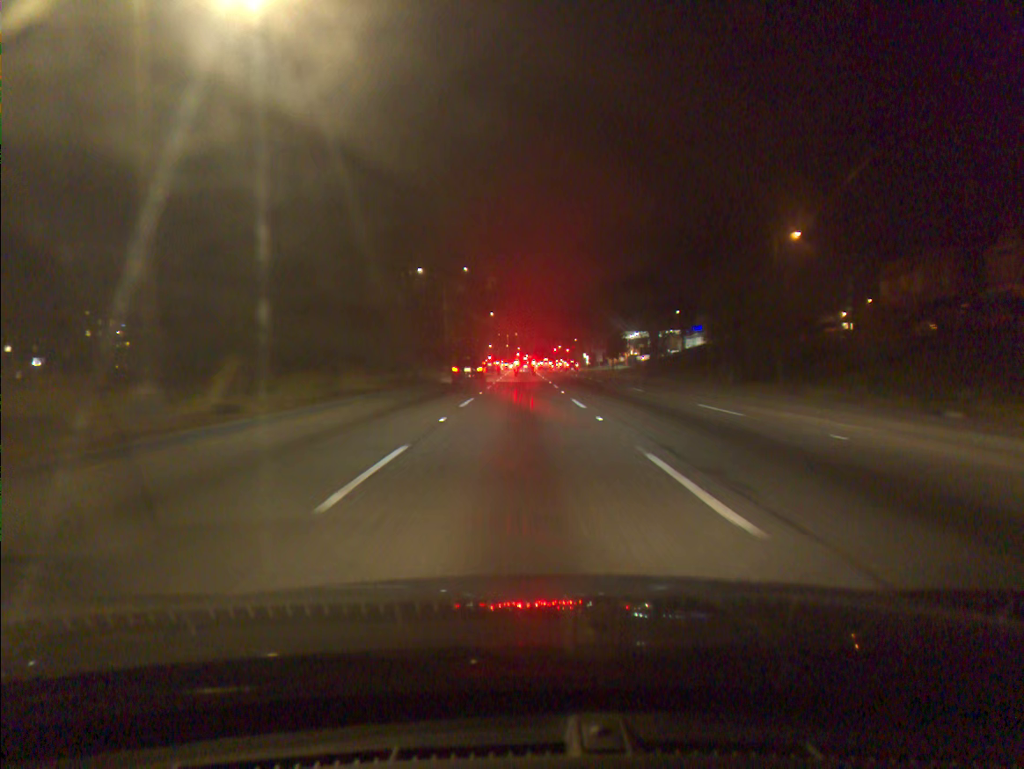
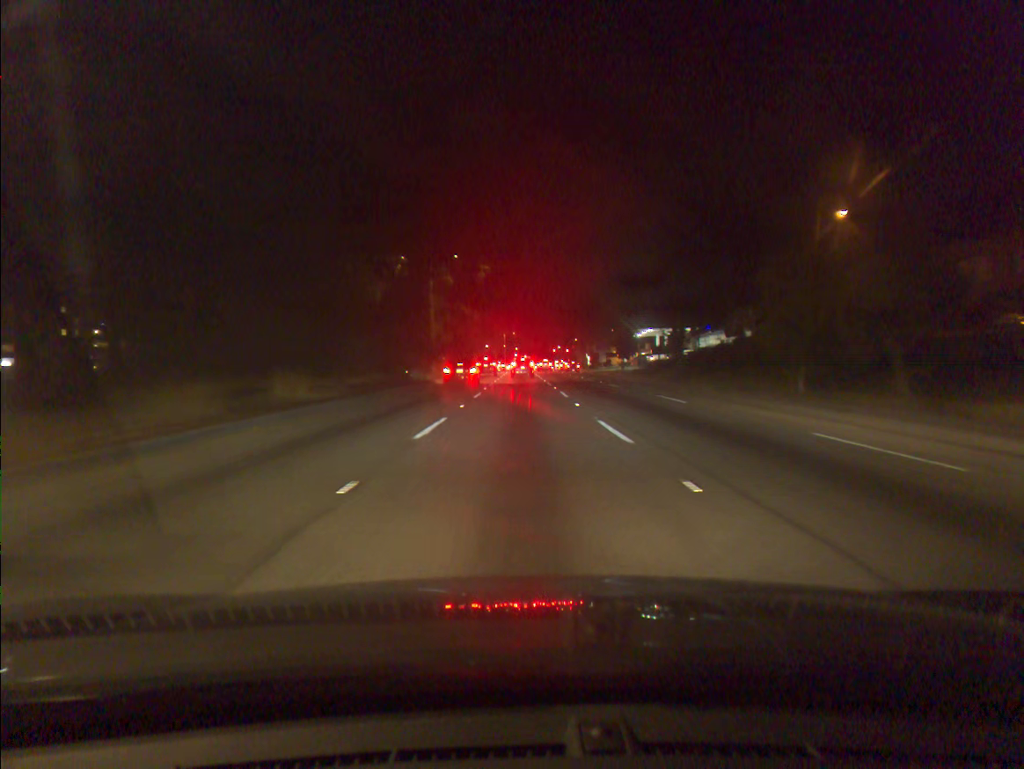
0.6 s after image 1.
(0.0, +8.8) m; 0°
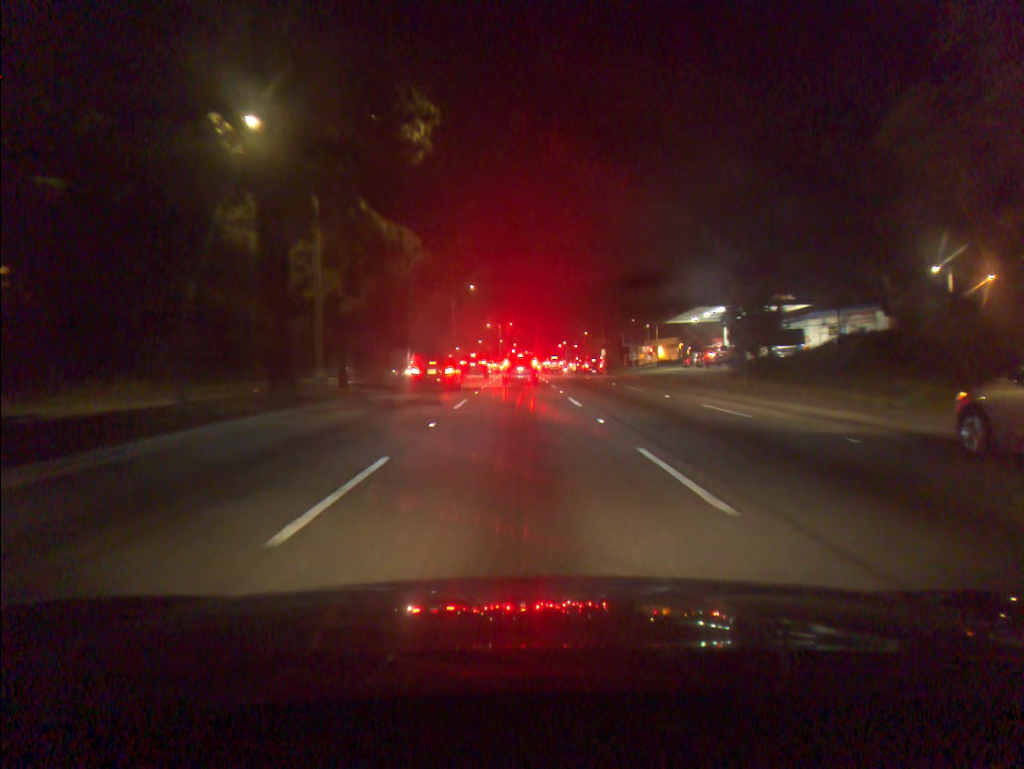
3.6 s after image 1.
(0.0, +36.3) m; 0°
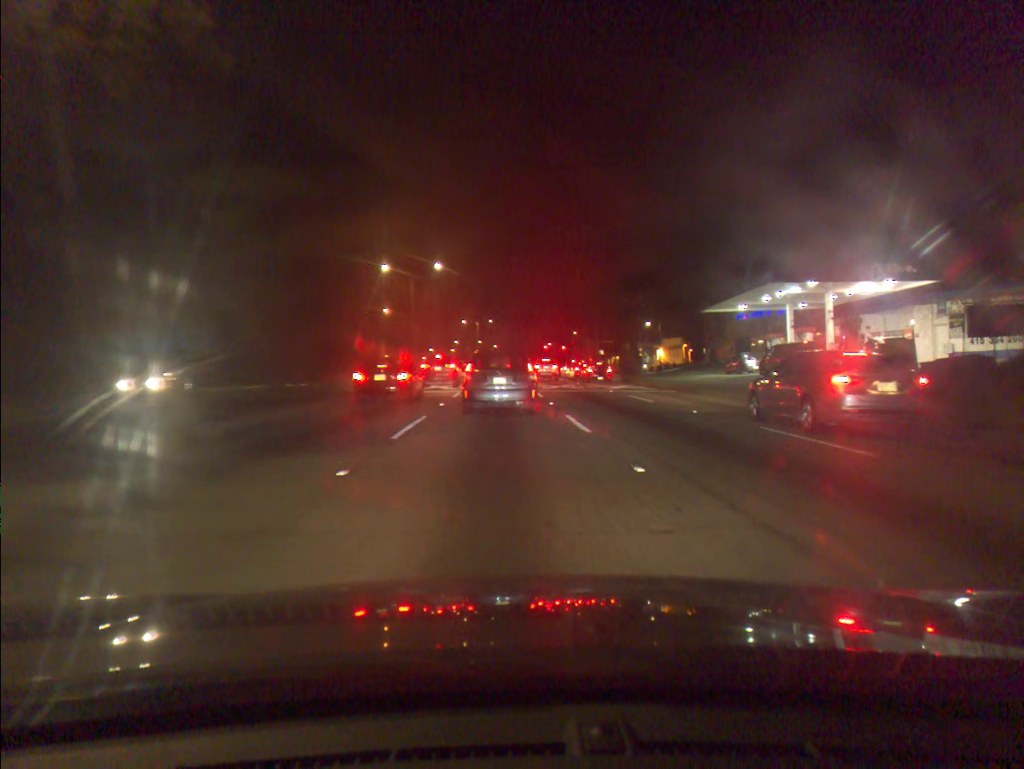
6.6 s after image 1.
(+0.1, +21.8) m; +2°
